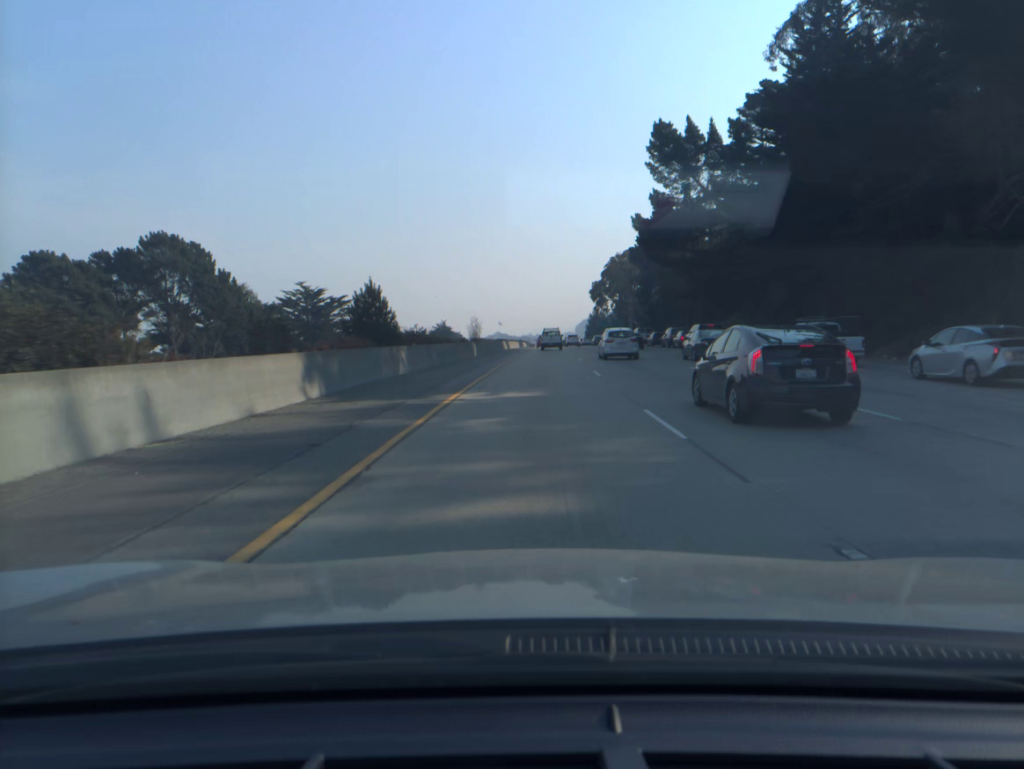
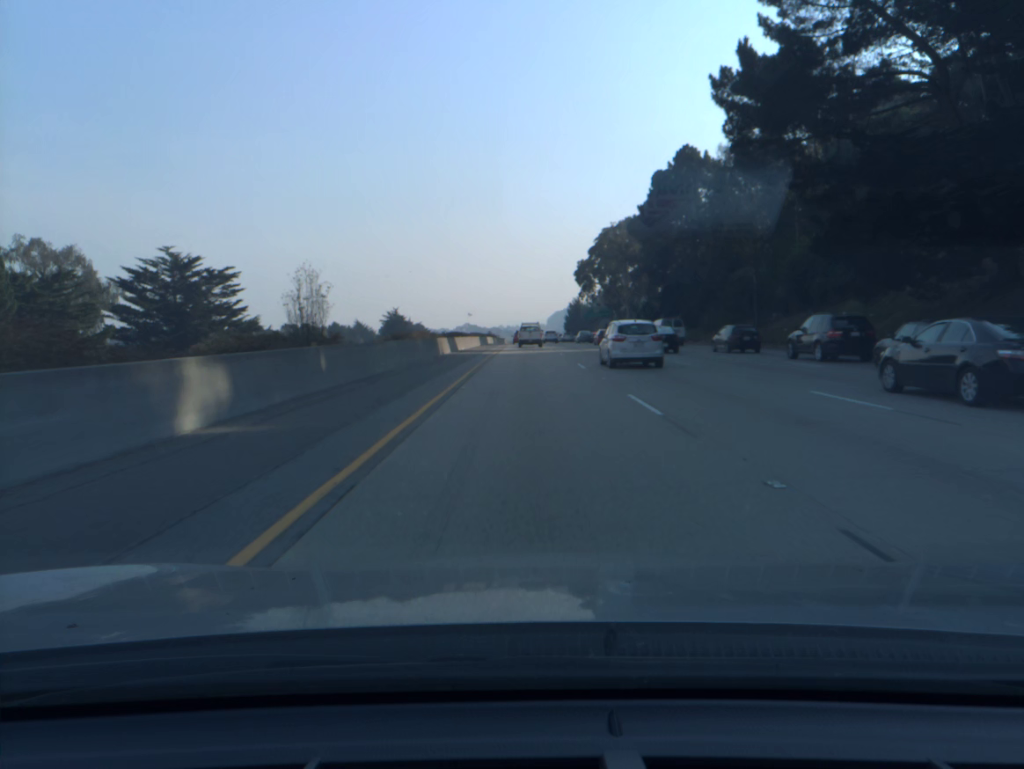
(+0.8, +42.0) m; +2°
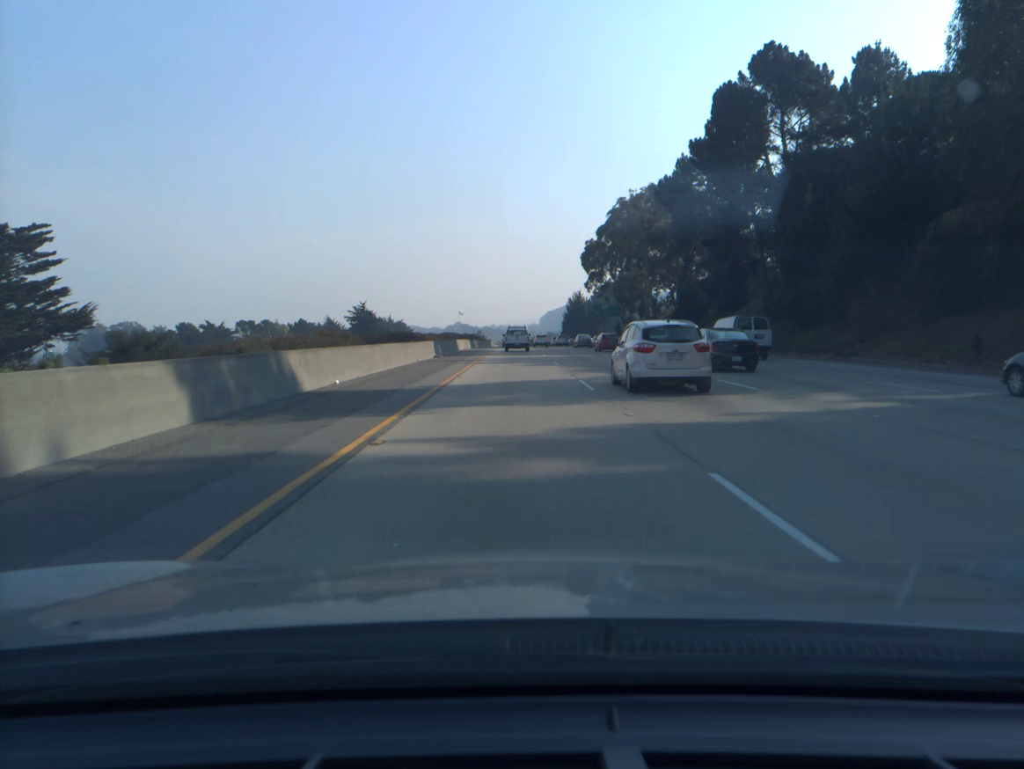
(+0.2, +37.9) m; +1°
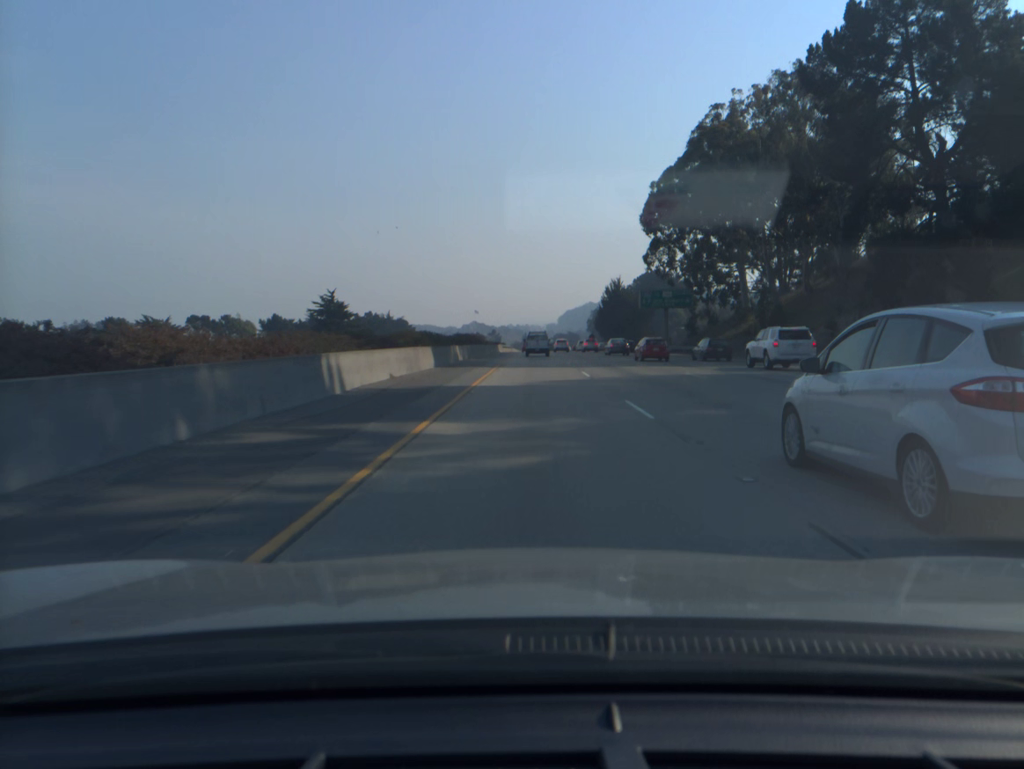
(-0.7, +48.8) m; -1°
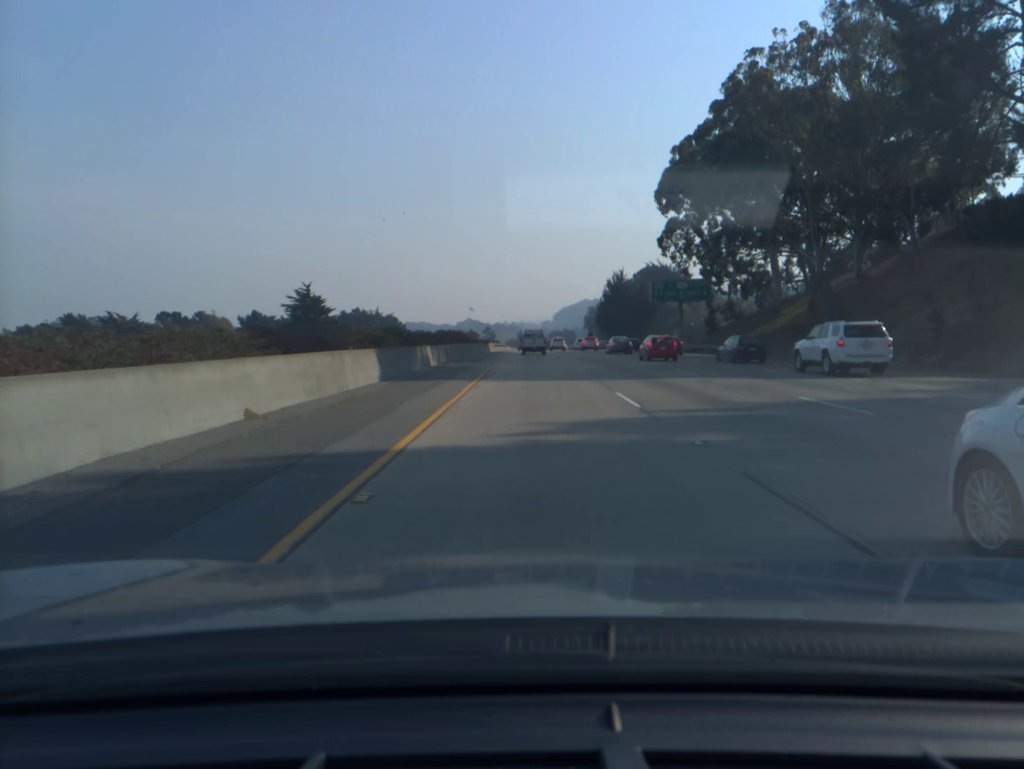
(0.0, +12.8) m; 0°
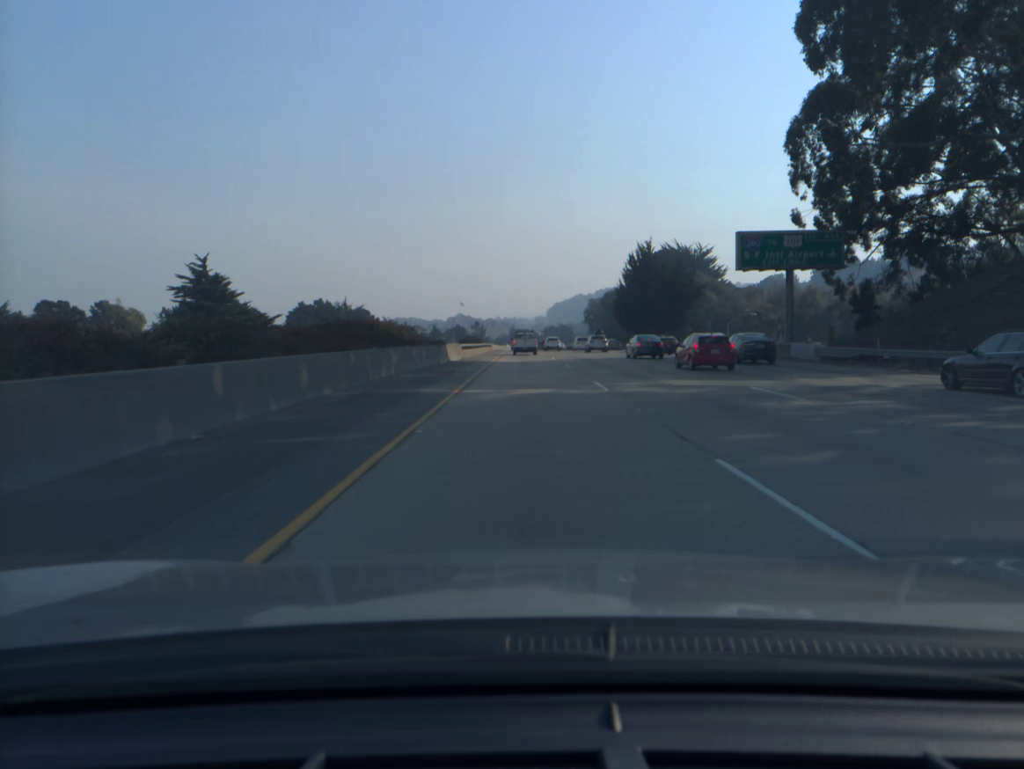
(+0.2, +39.4) m; 0°
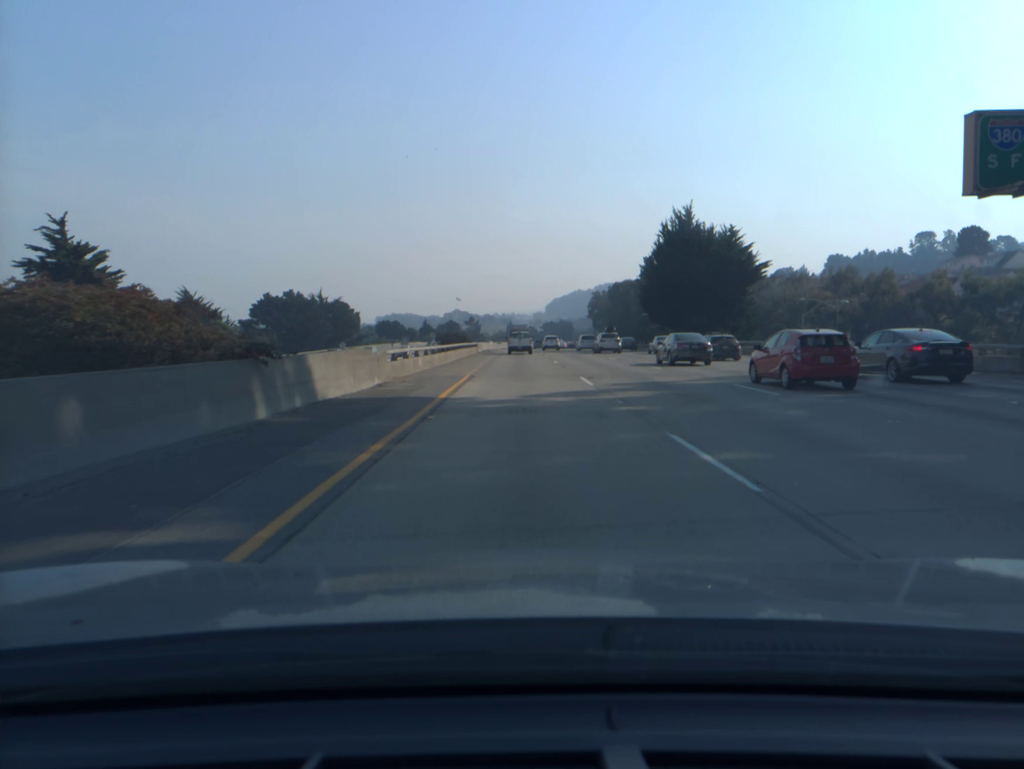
(0.0, +27.2) m; 0°
